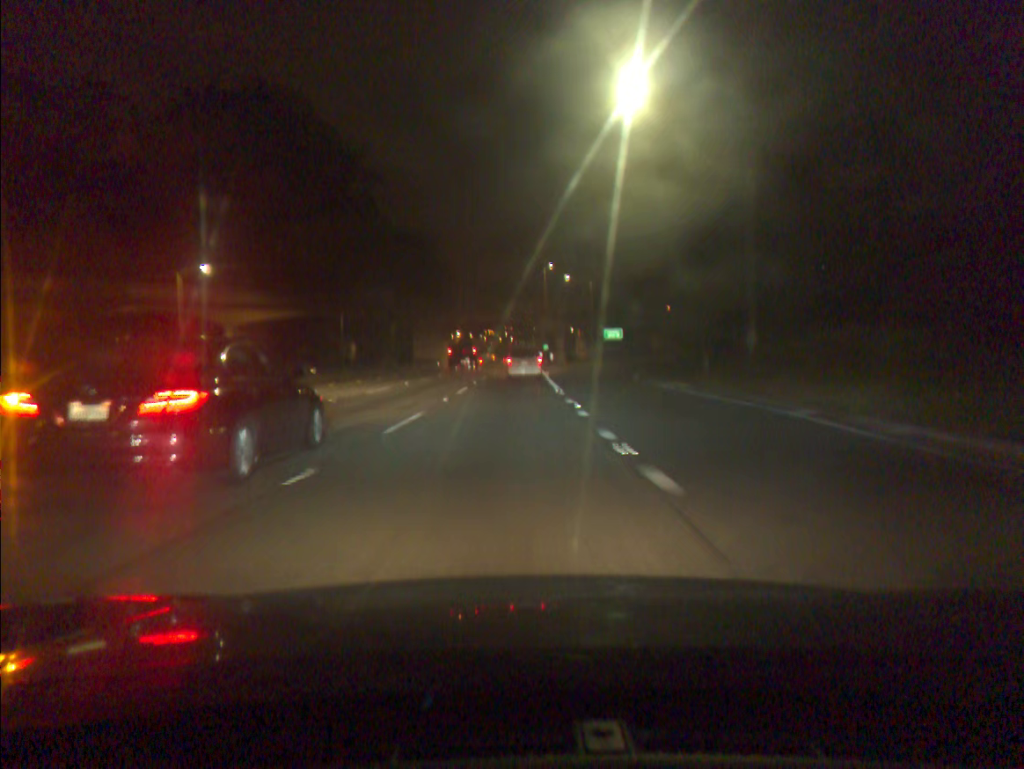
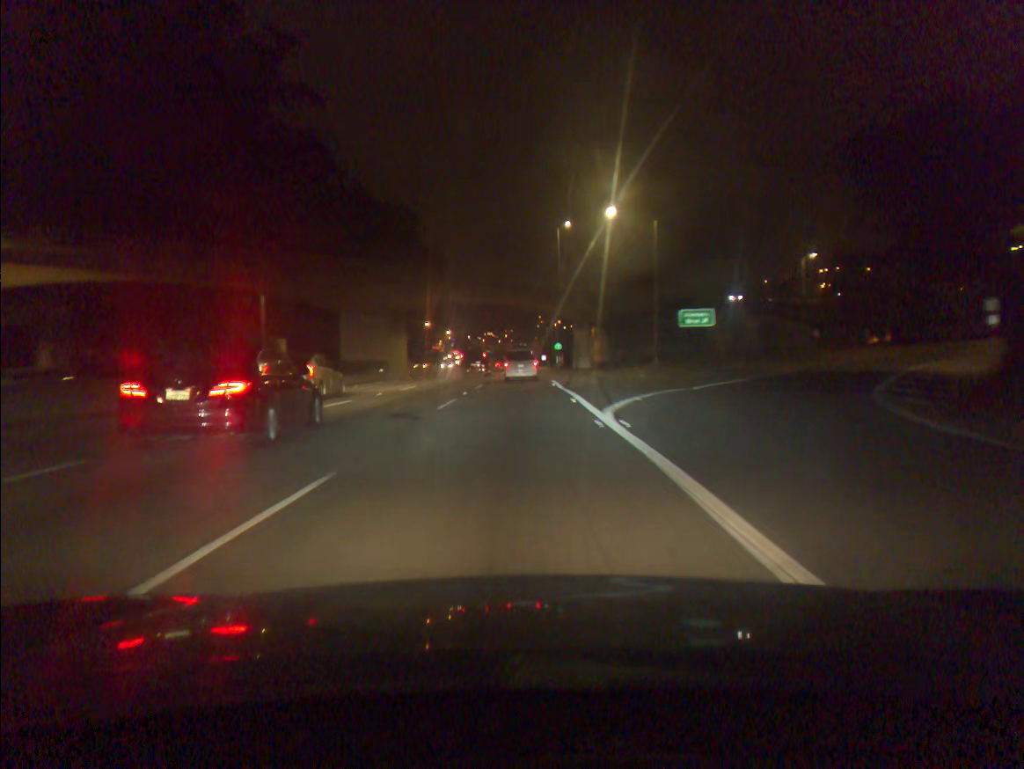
(-0.1, +38.2) m; 0°
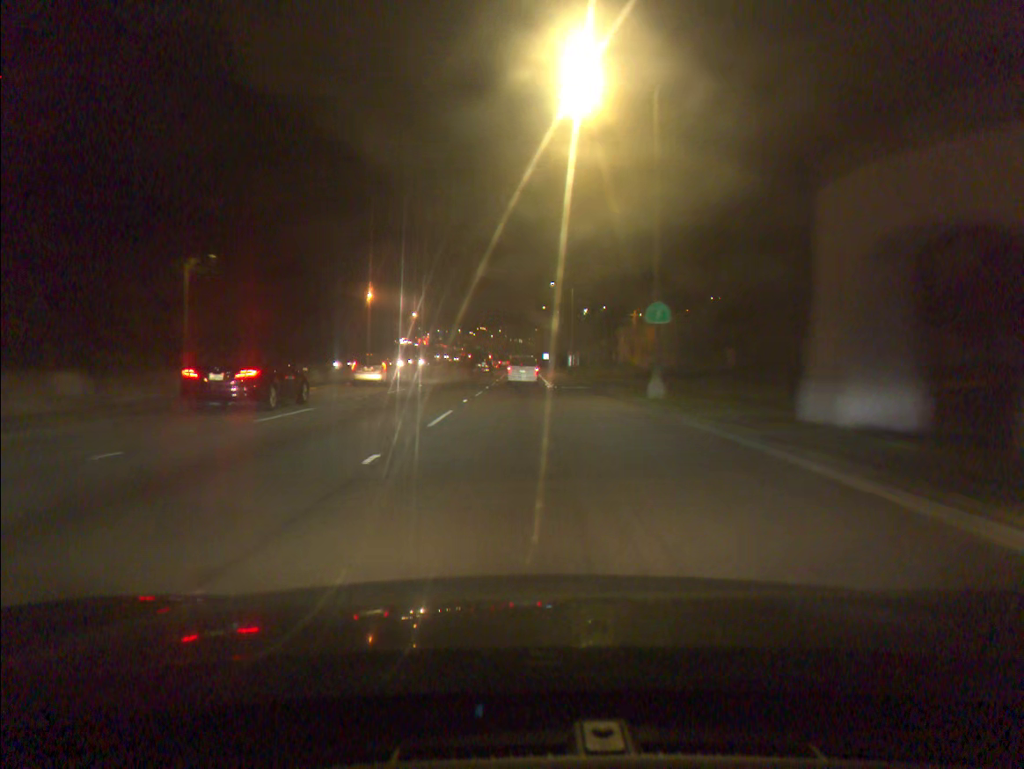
(+0.1, +63.8) m; 0°
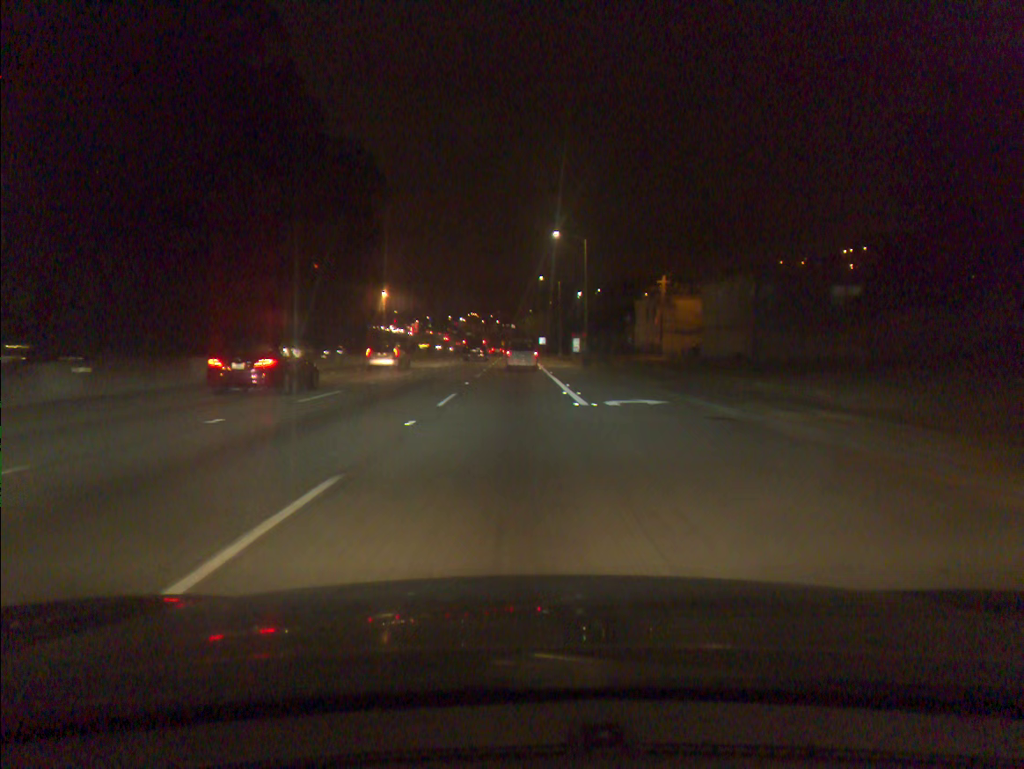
(+0.2, +25.7) m; +1°
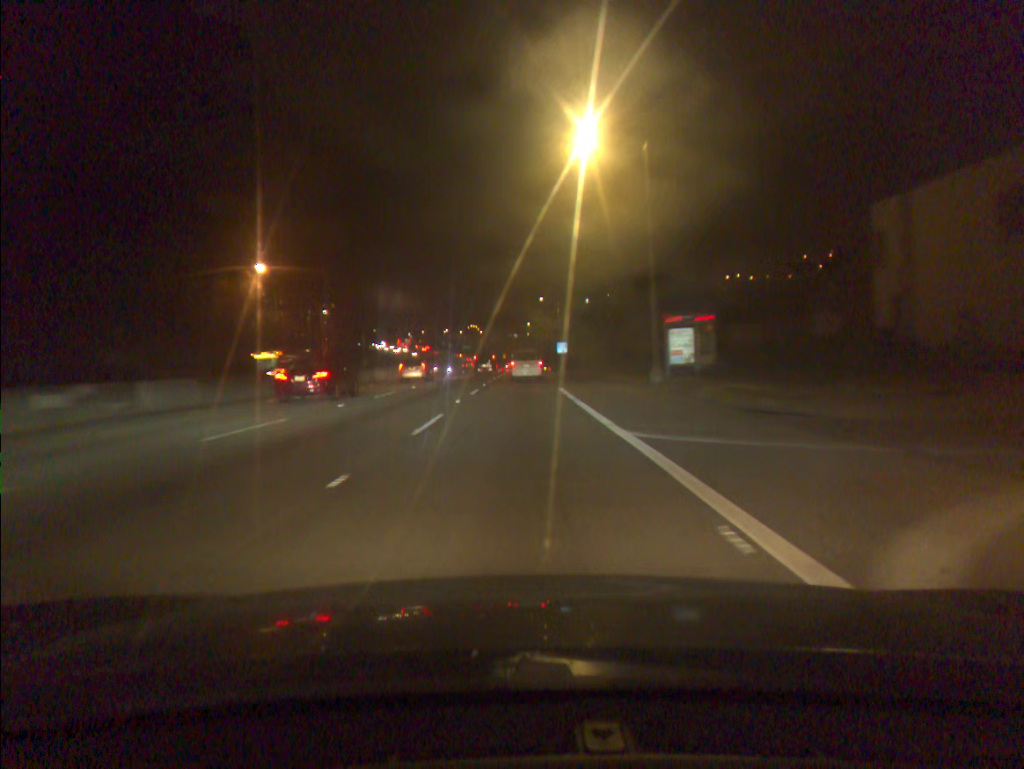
(-0.3, +64.6) m; -1°
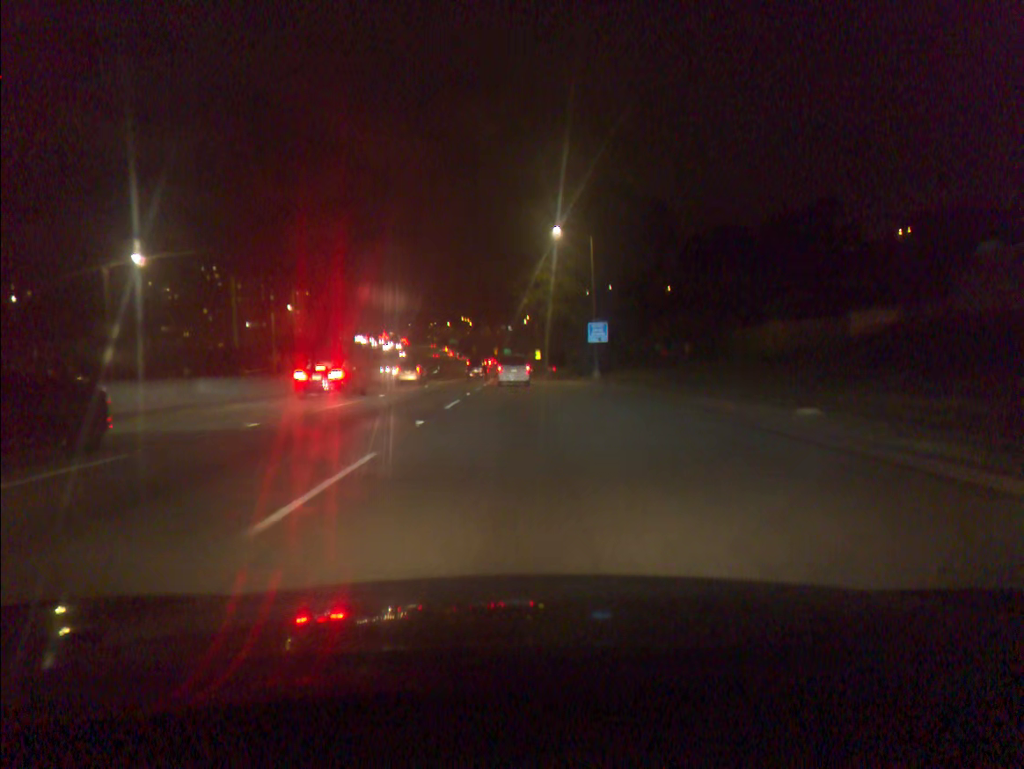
(+0.1, +51.4) m; 0°
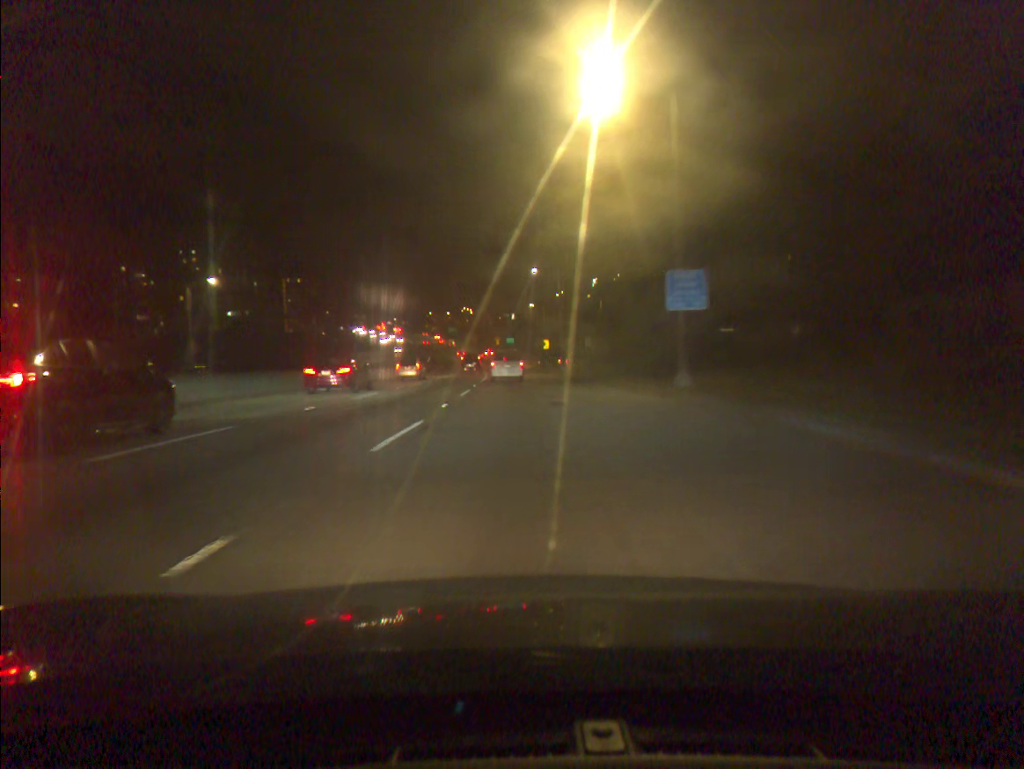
(-0.1, +25.5) m; 0°
